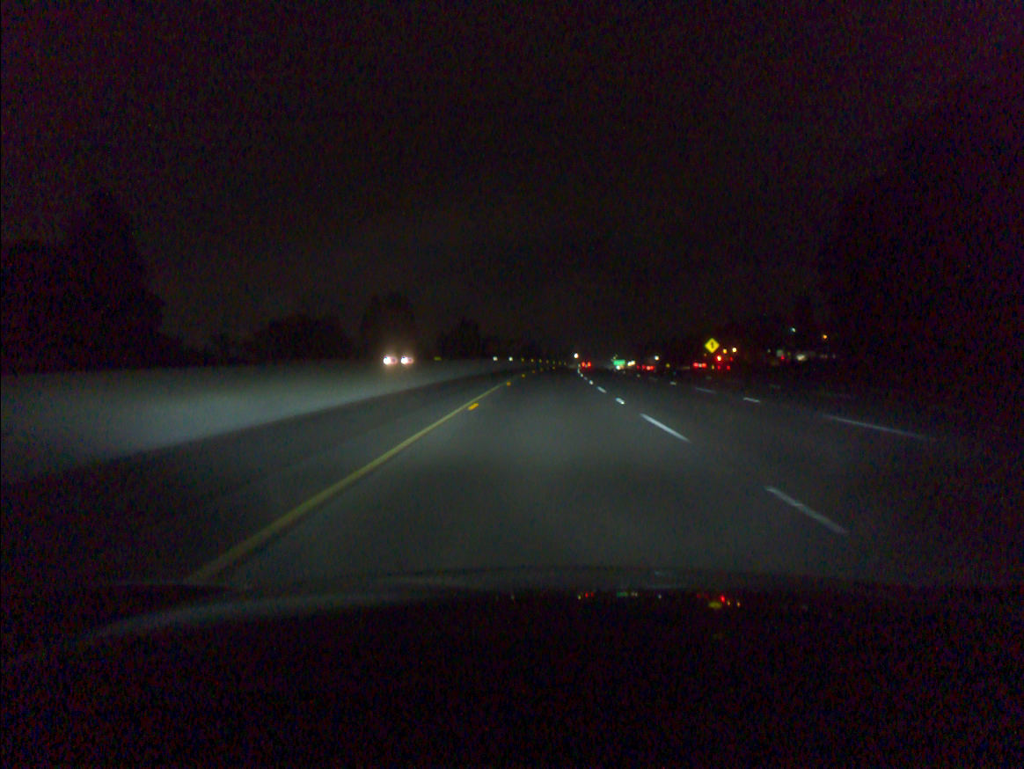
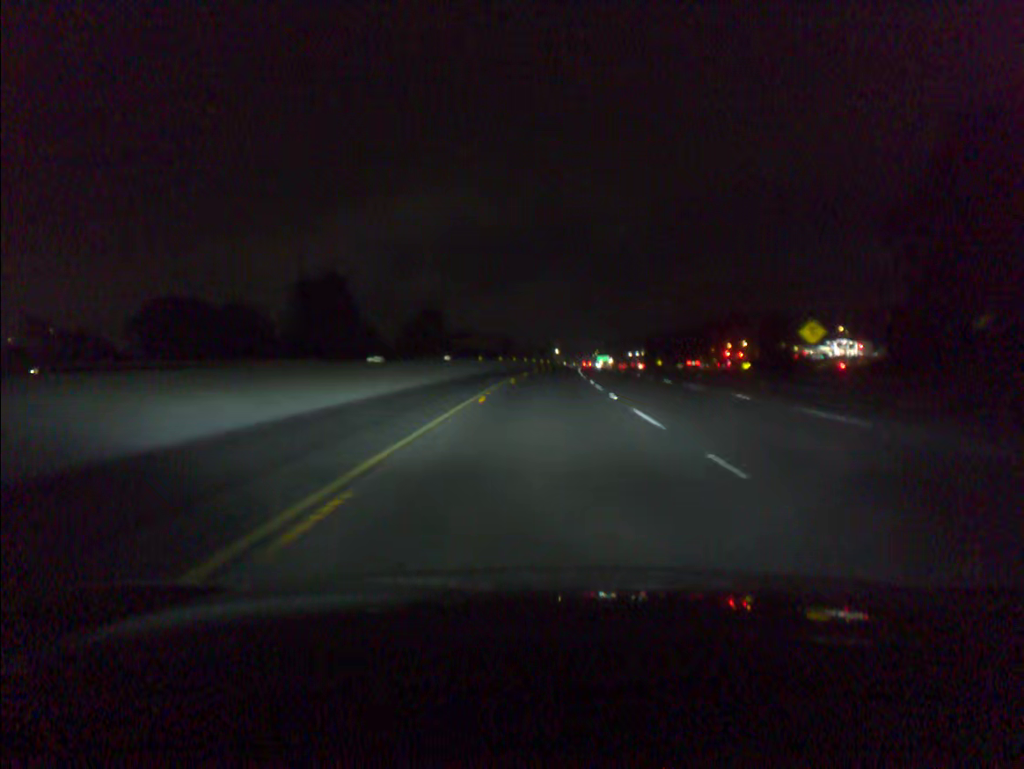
(+0.6, +41.3) m; +2°
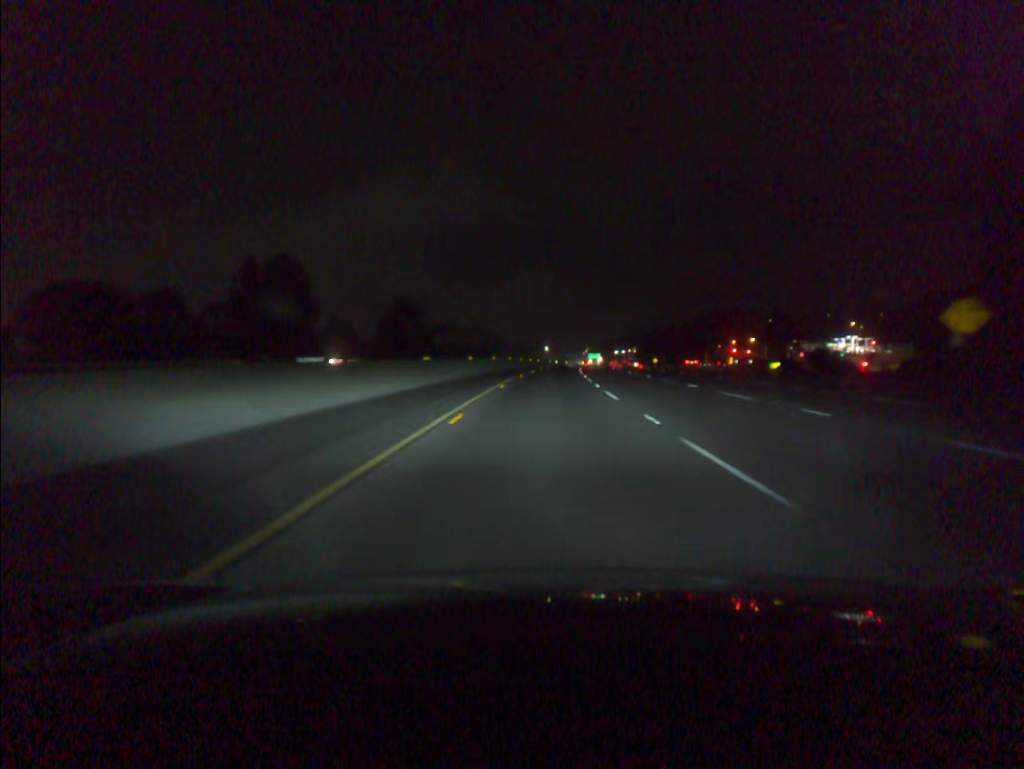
(+0.1, +20.7) m; +1°
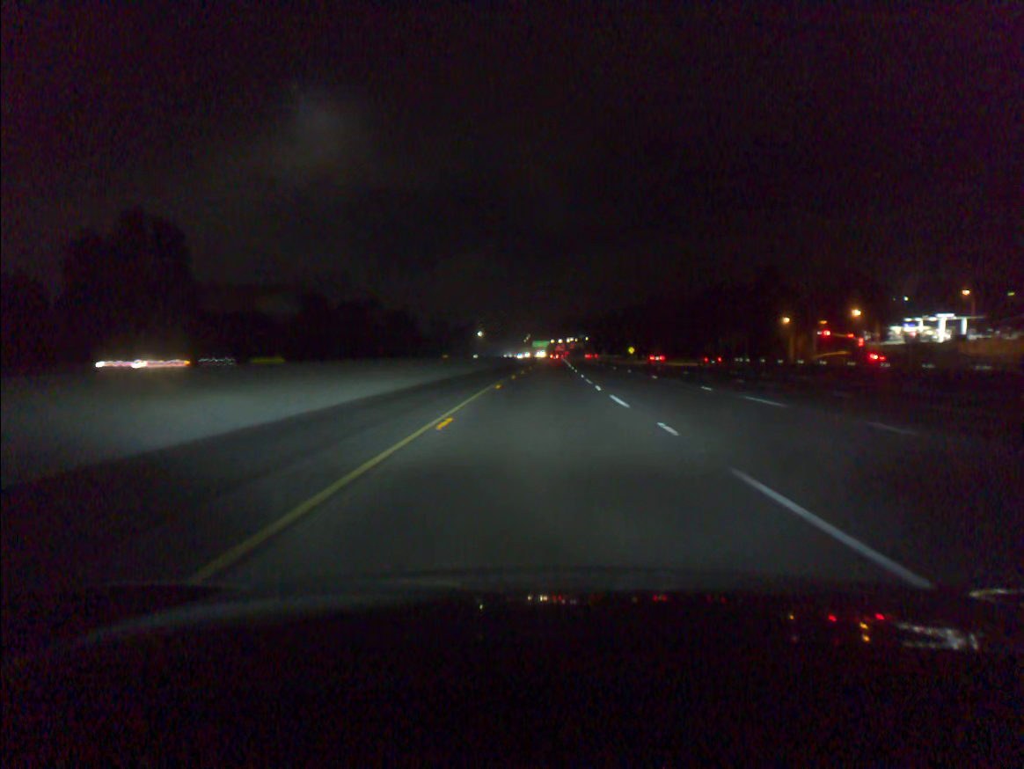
(+3.8, +103.1) m; +4°
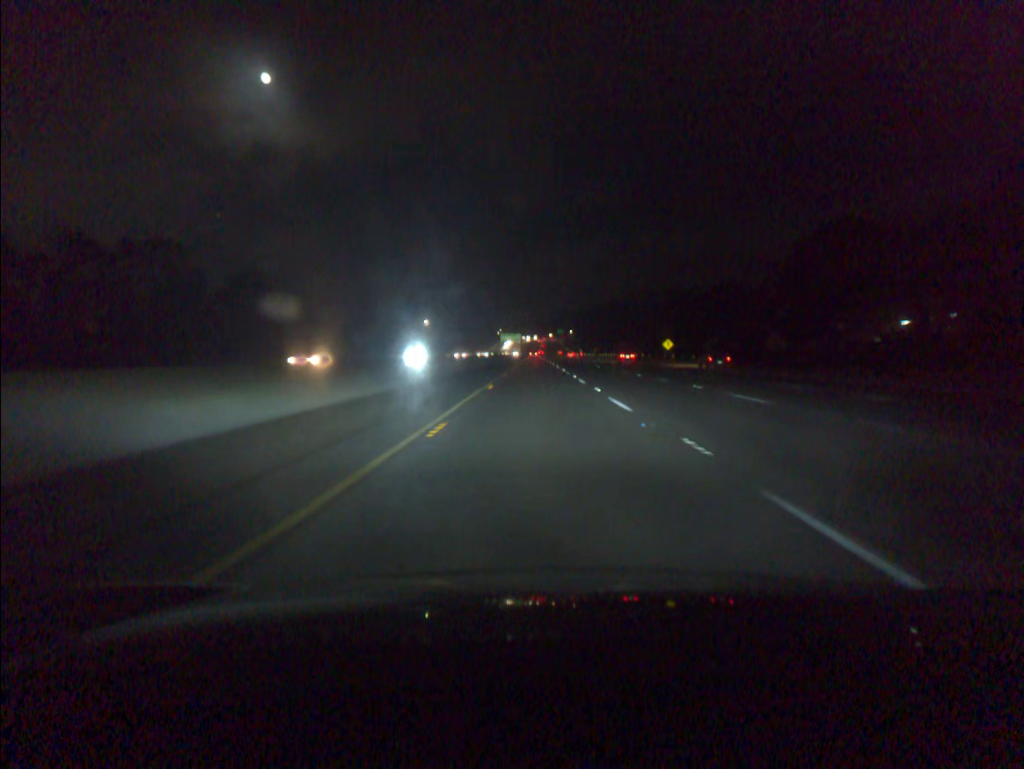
(+2.2, +103.1) m; +2°
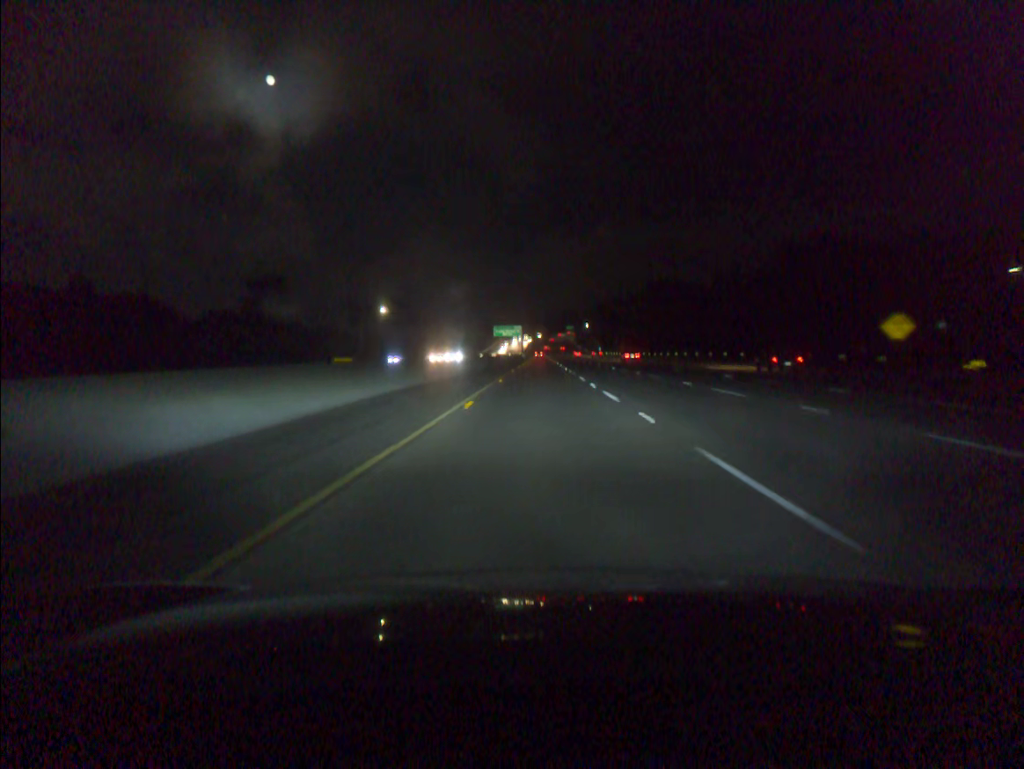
(-0.2, +82.3) m; 0°
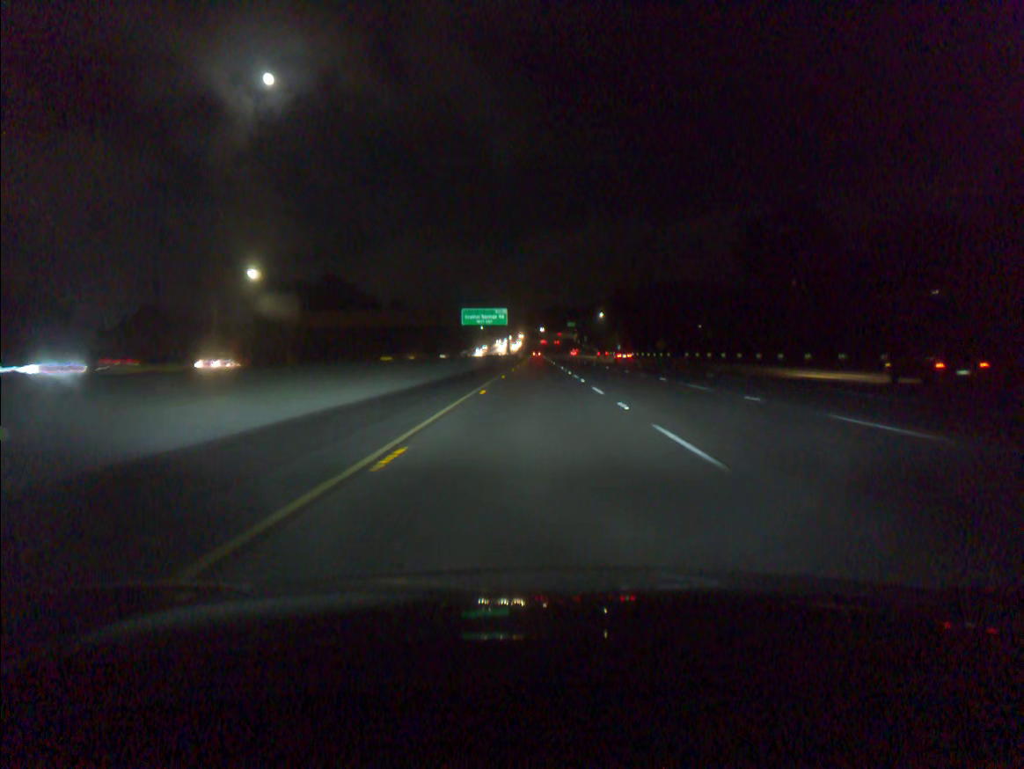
(+0.3, +82.0) m; 0°
